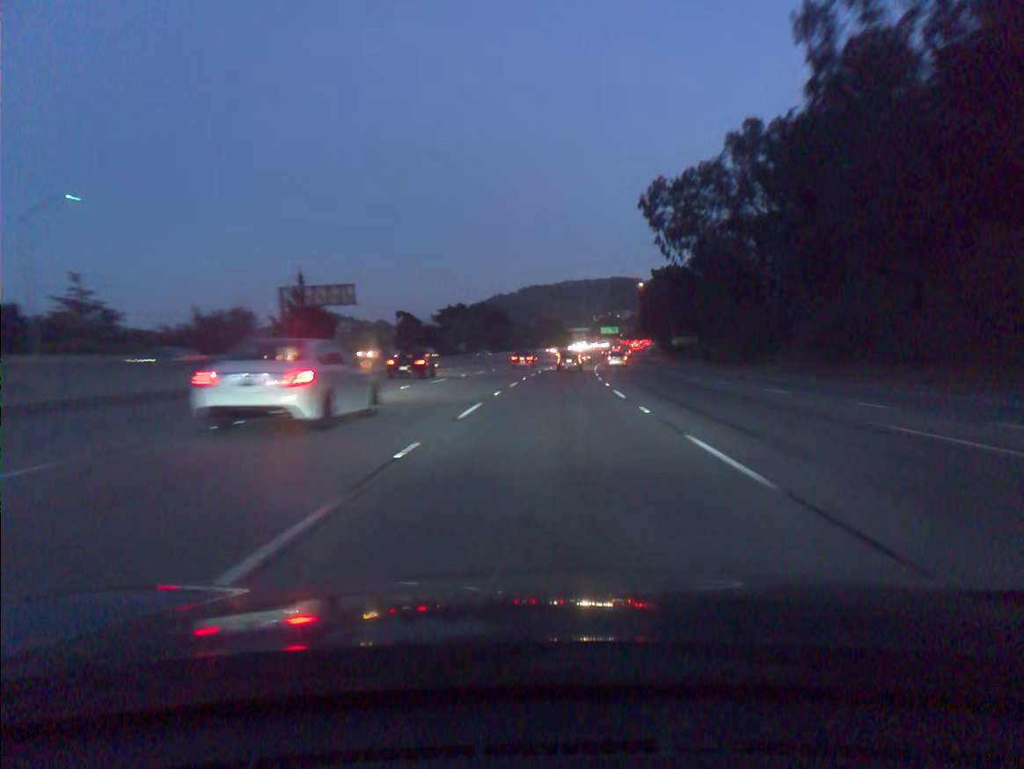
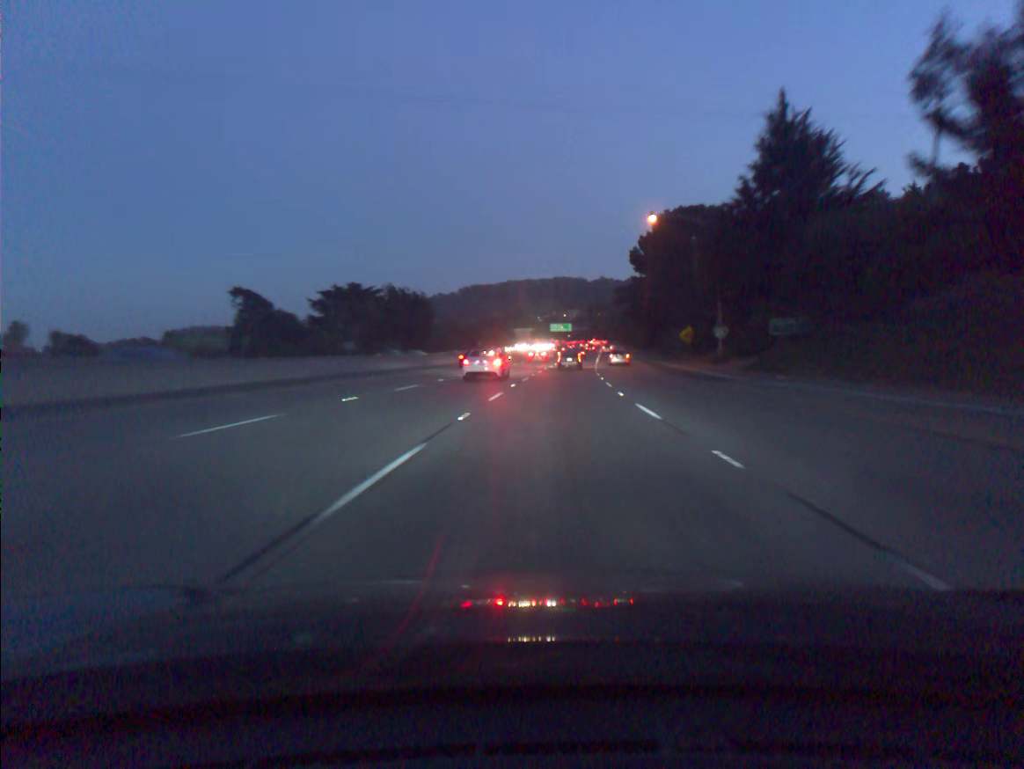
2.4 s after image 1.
(+2.3, +65.4) m; +4°
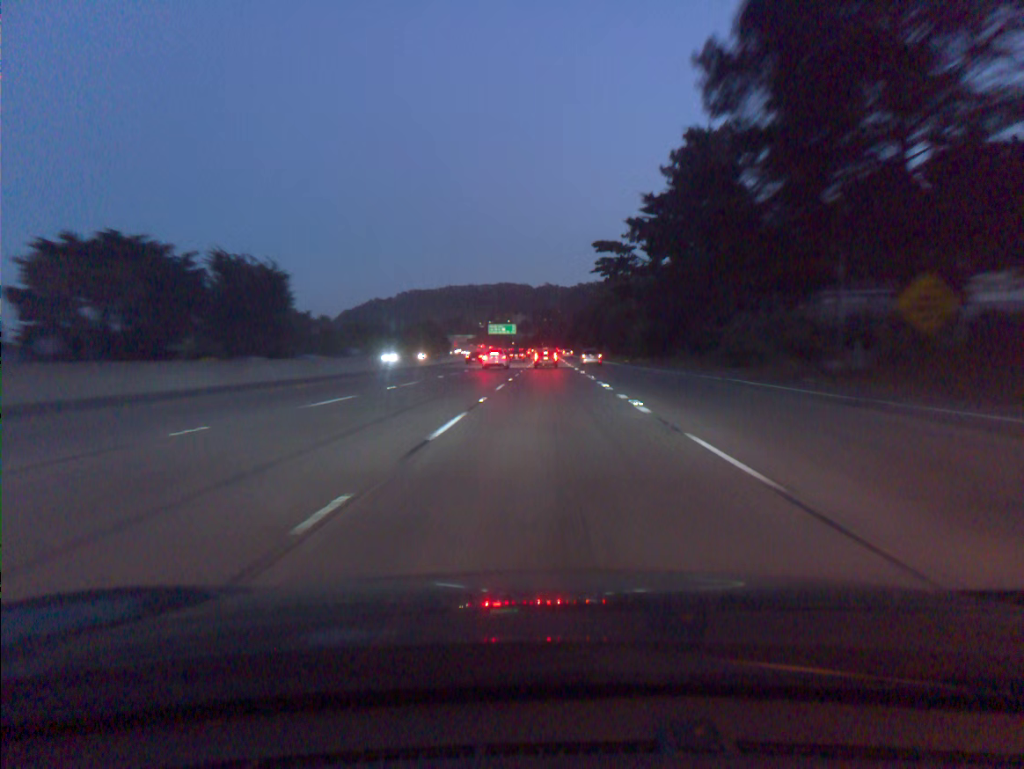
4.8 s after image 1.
(+2.5, +66.0) m; +4°
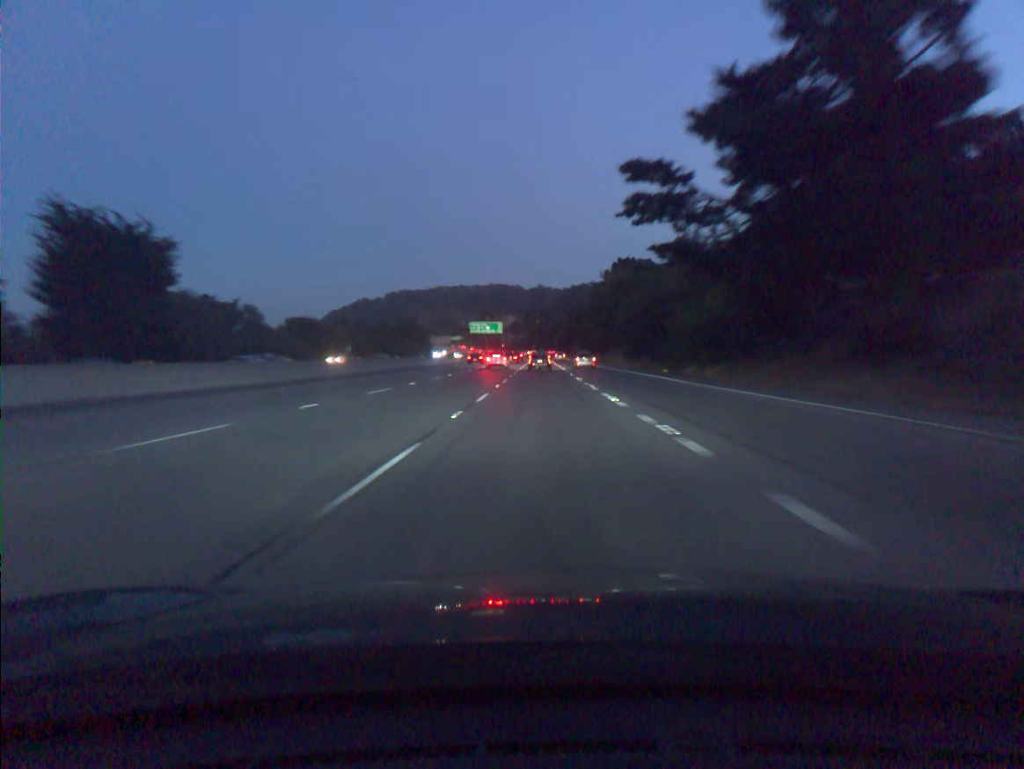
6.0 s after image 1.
(+0.2, +33.1) m; +1°
